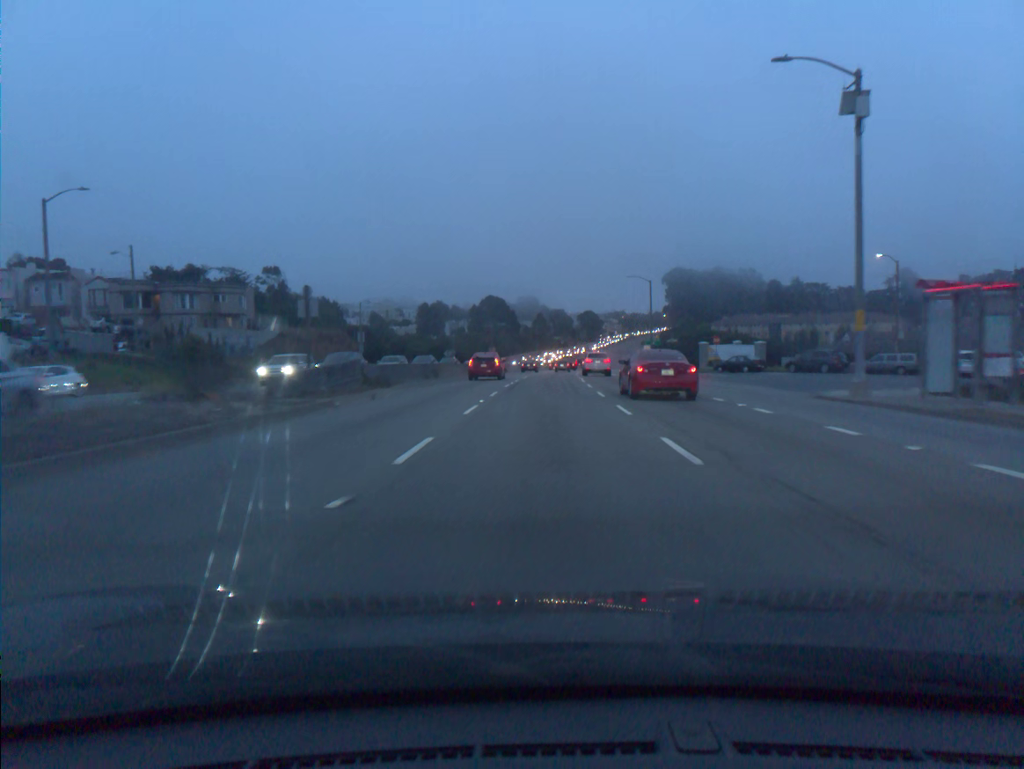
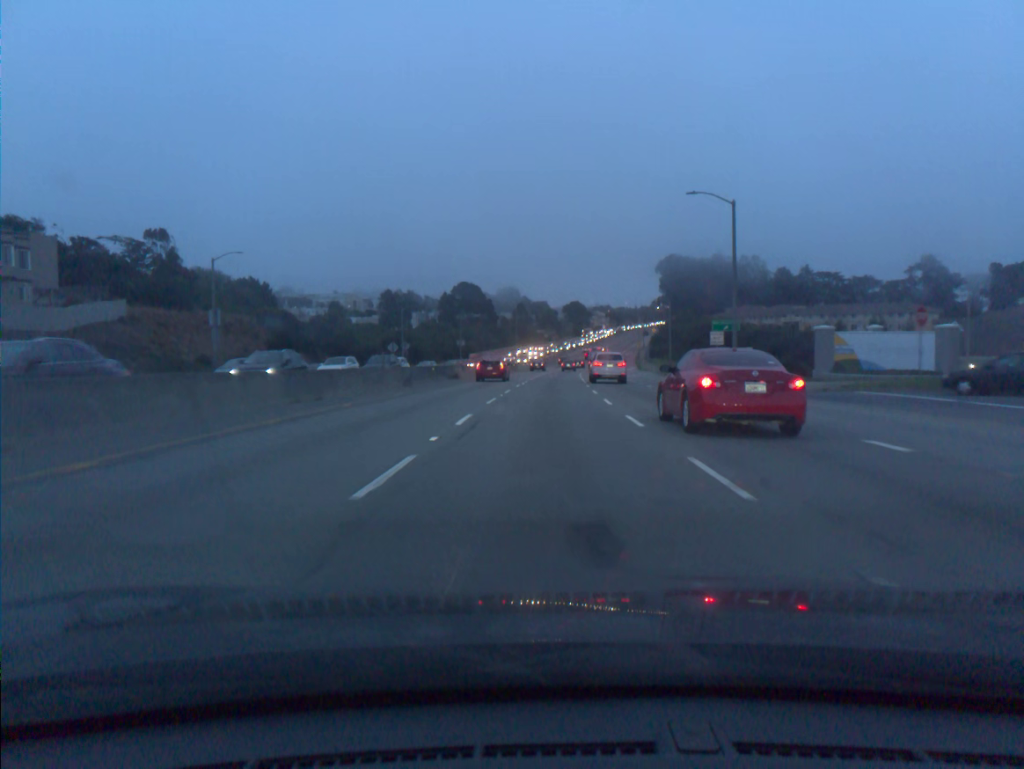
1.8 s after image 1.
(+0.4, +38.8) m; +1°
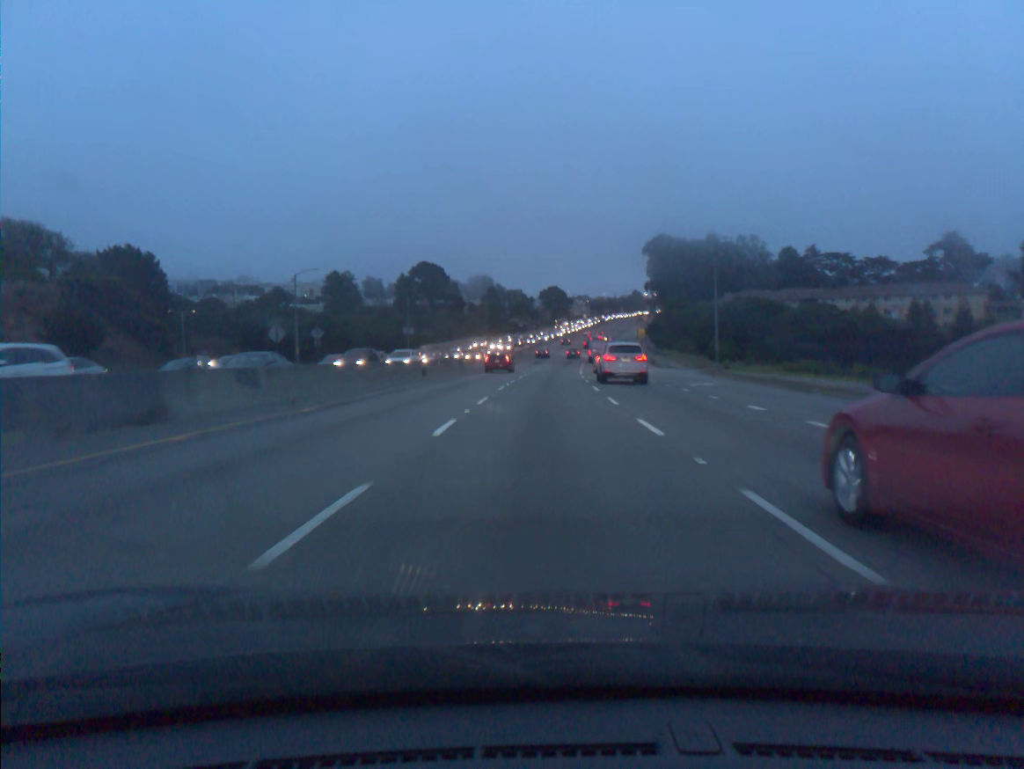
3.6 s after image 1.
(+0.6, +39.3) m; +2°
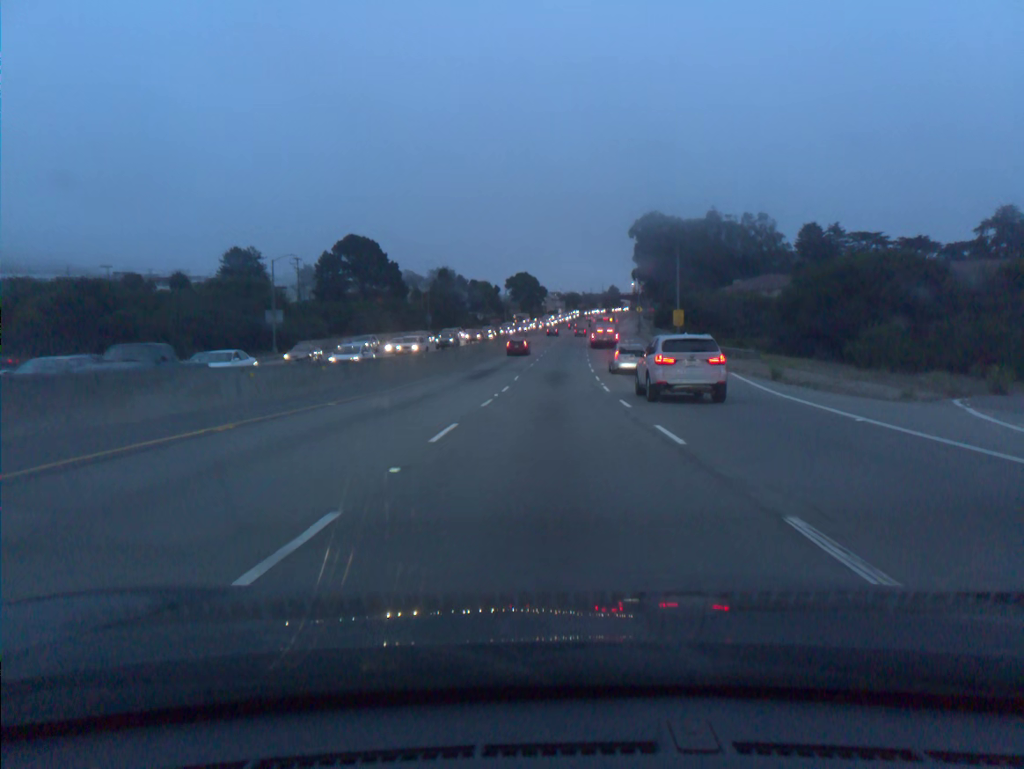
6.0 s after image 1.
(+0.9, +53.0) m; +2°
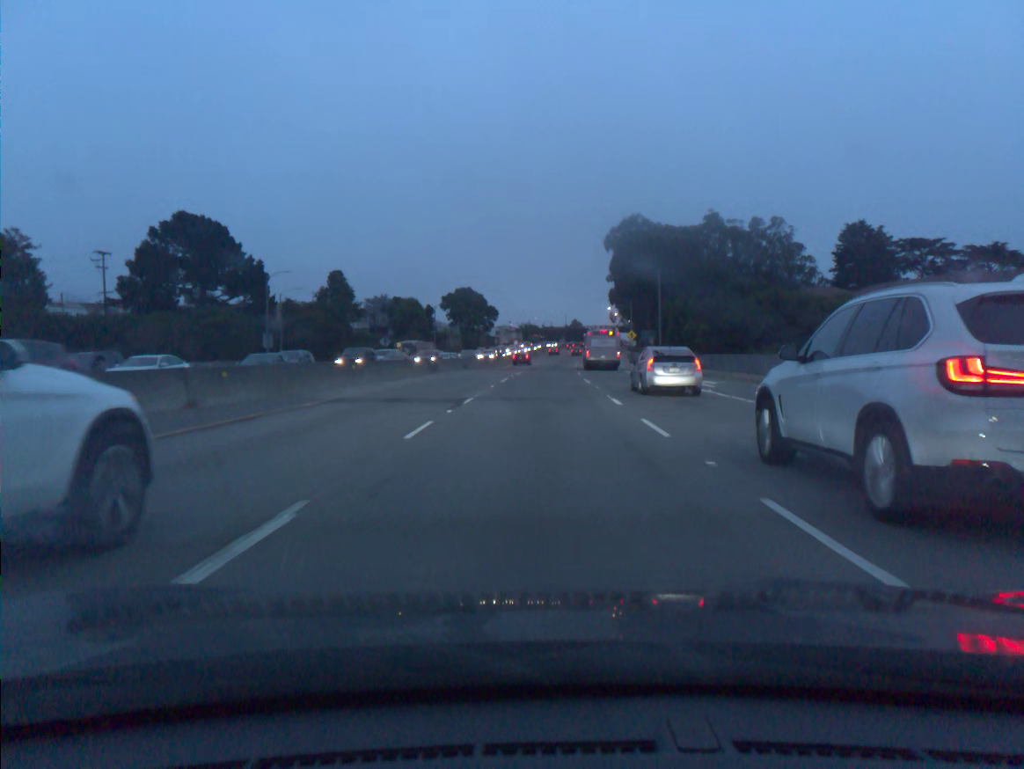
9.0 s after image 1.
(+2.0, +65.7) m; +3°
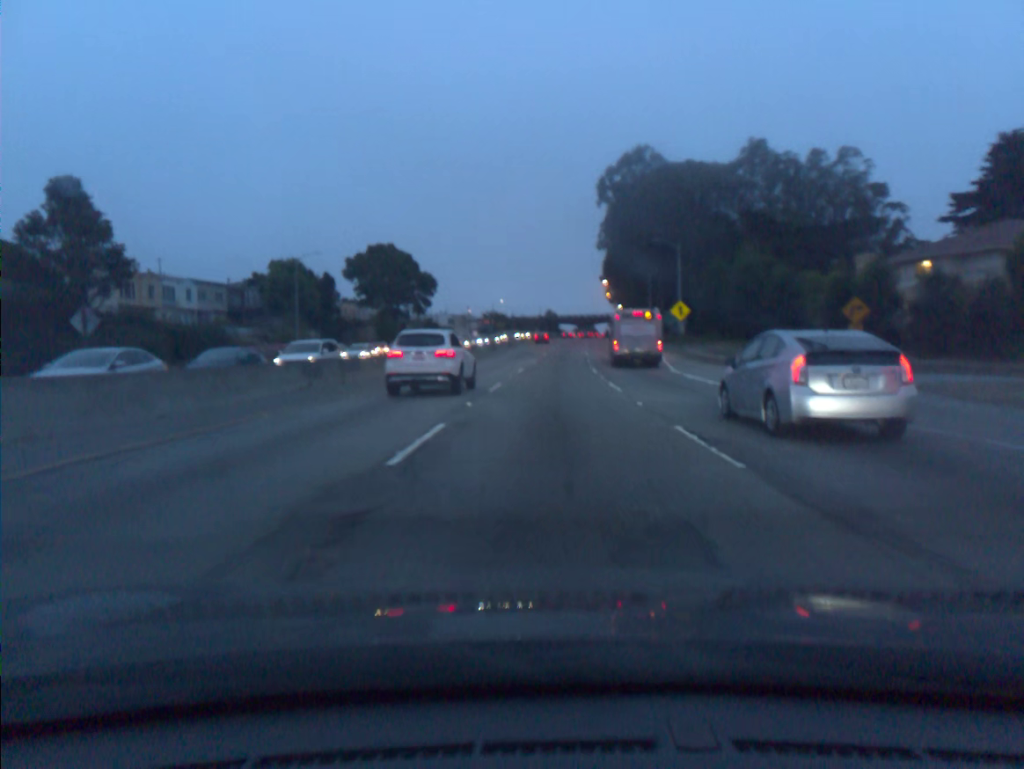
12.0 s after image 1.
(+1.0, +64.6) m; +2°
